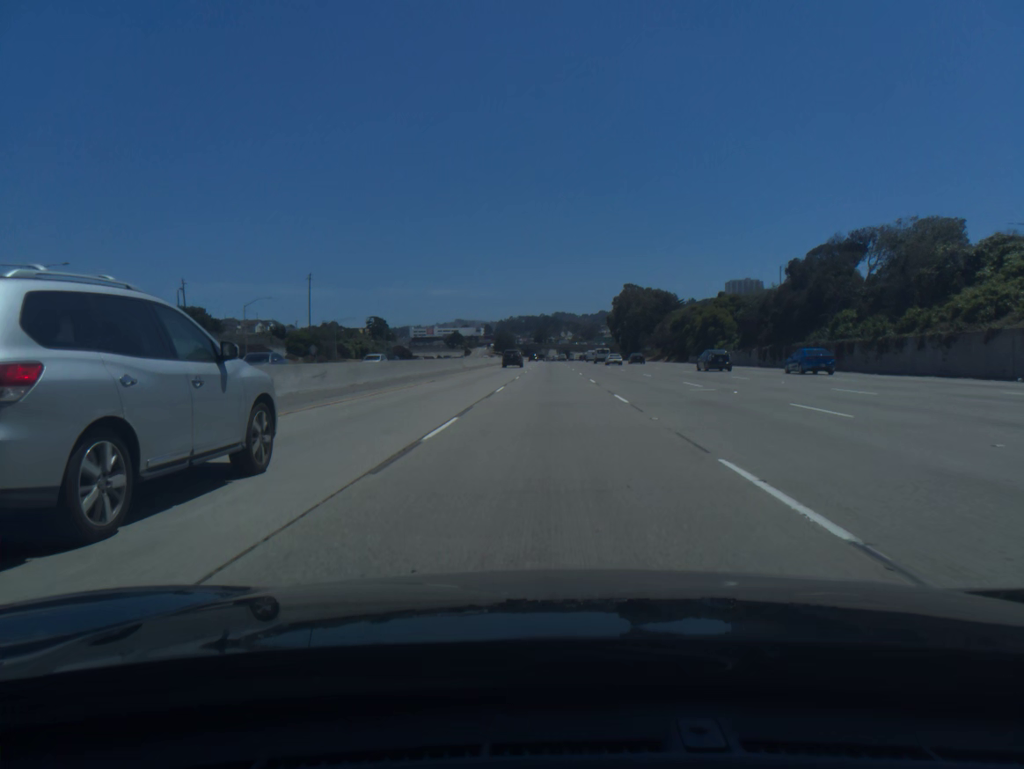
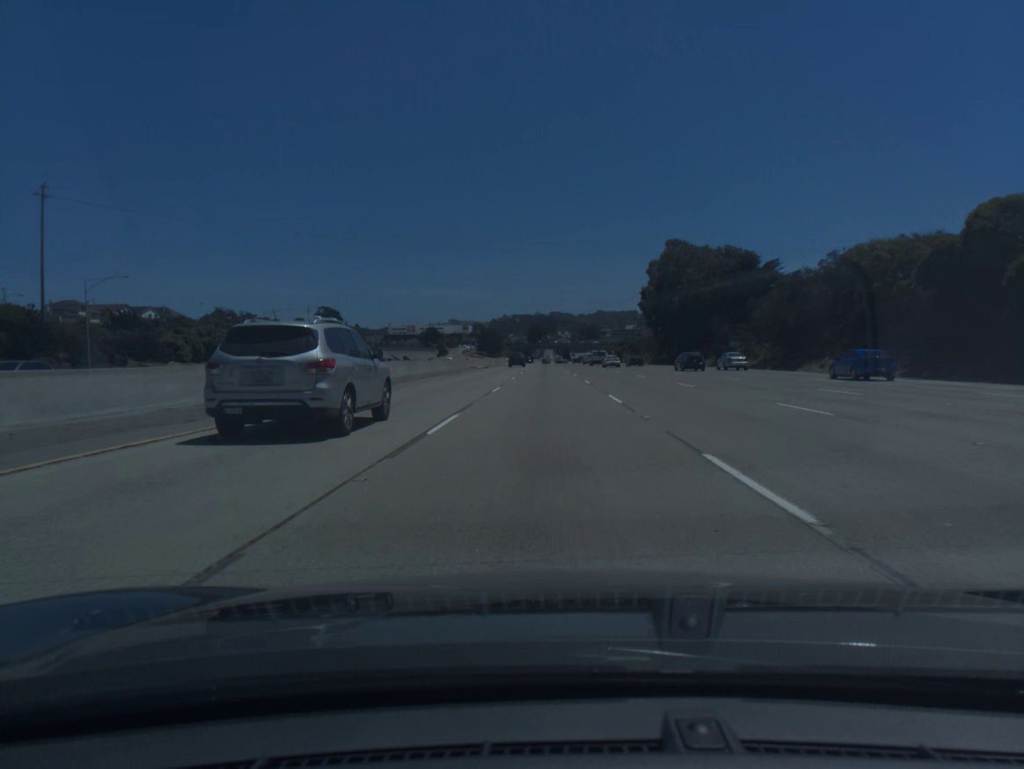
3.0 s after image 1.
(+0.4, +87.0) m; 0°
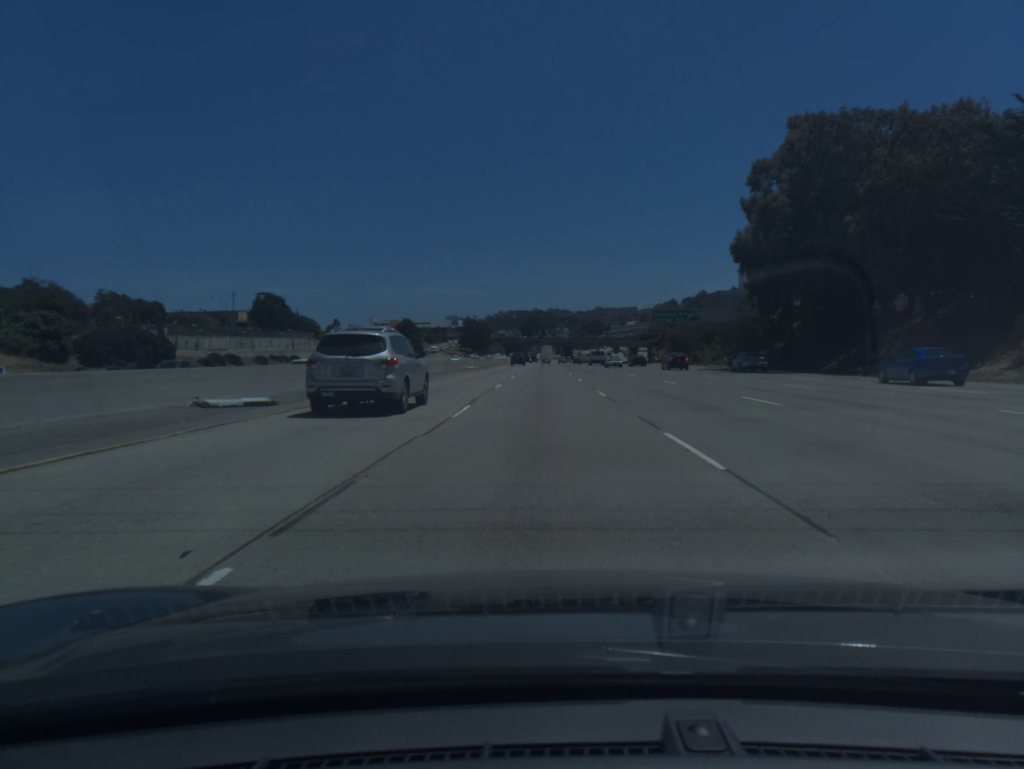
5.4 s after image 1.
(0.0, +70.3) m; 0°
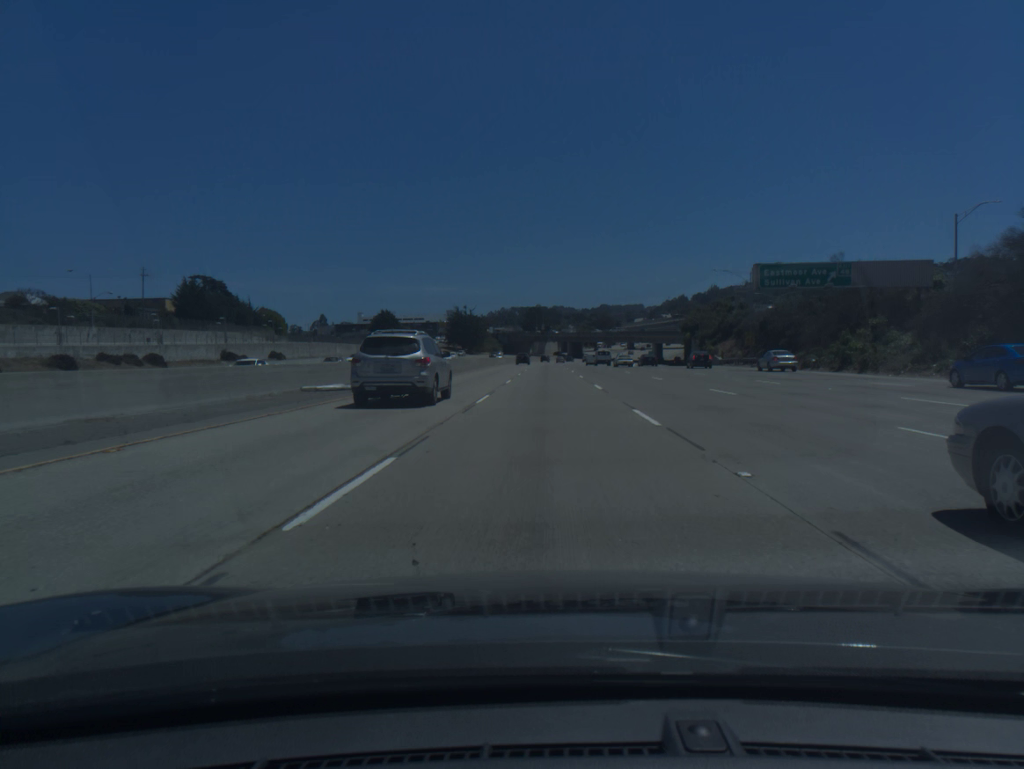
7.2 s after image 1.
(-0.3, +53.6) m; -1°
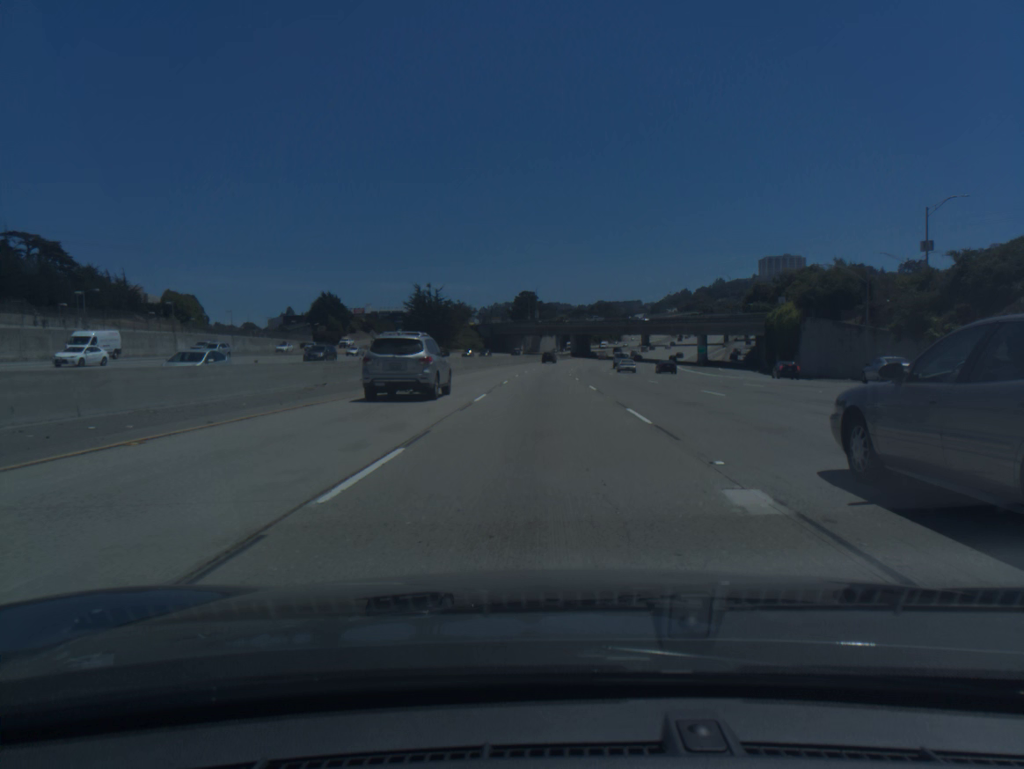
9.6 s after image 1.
(+0.3, +72.2) m; +1°
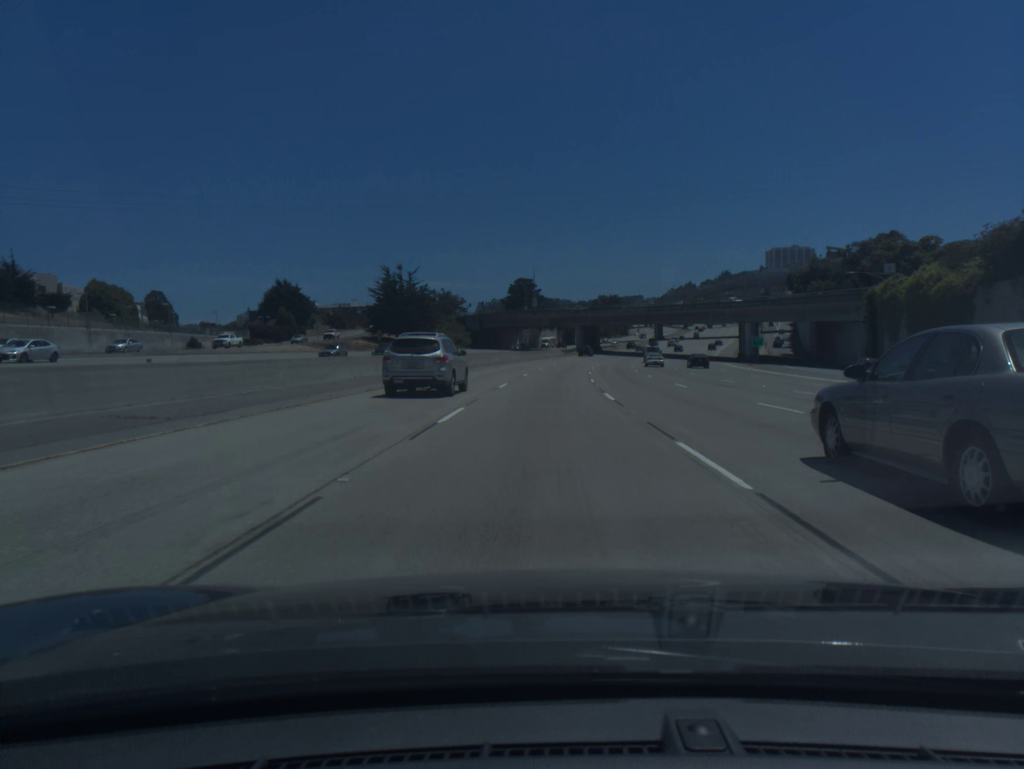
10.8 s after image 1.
(0.0, +36.2) m; 0°
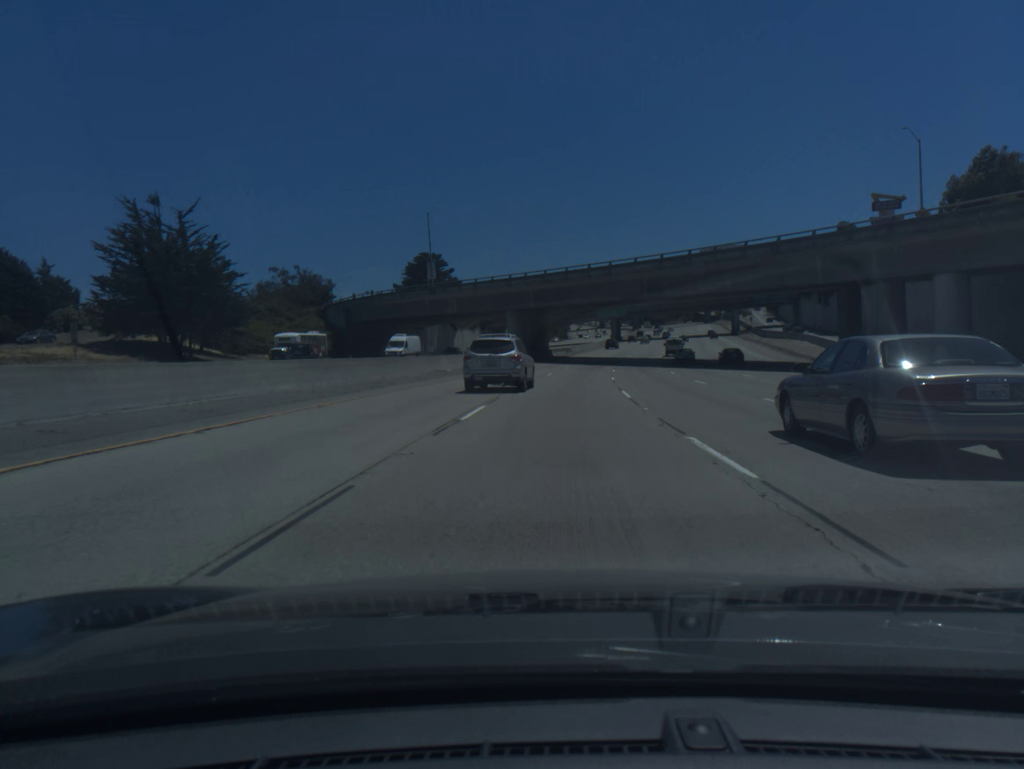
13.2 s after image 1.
(+2.3, +72.6) m; +5°
